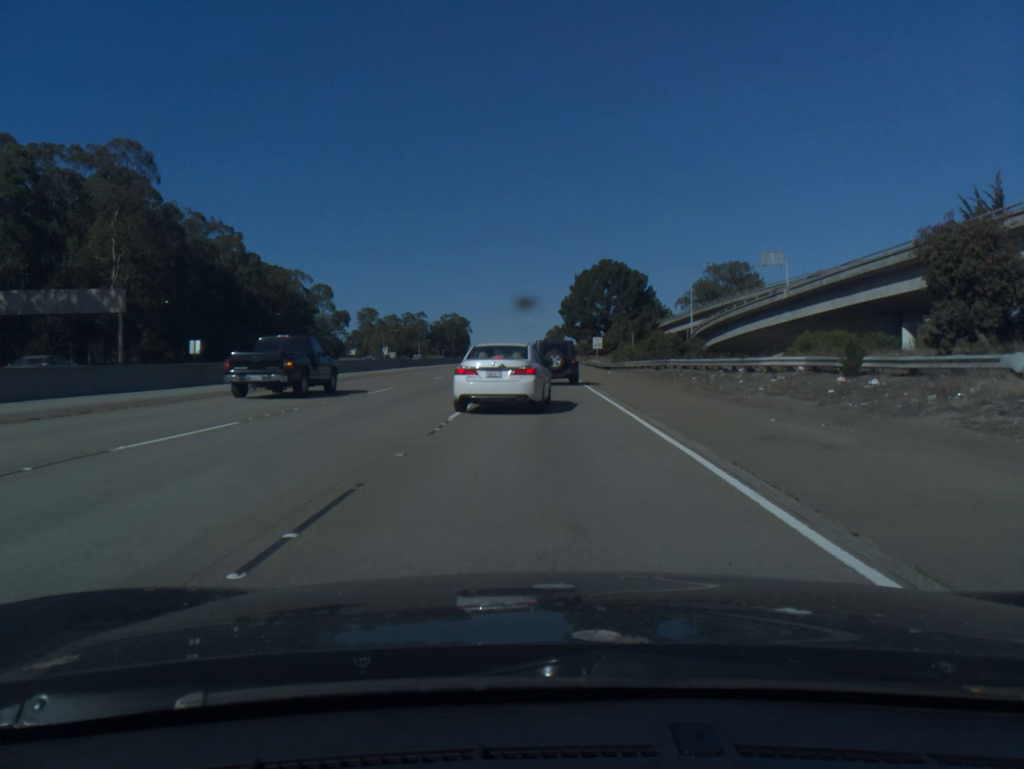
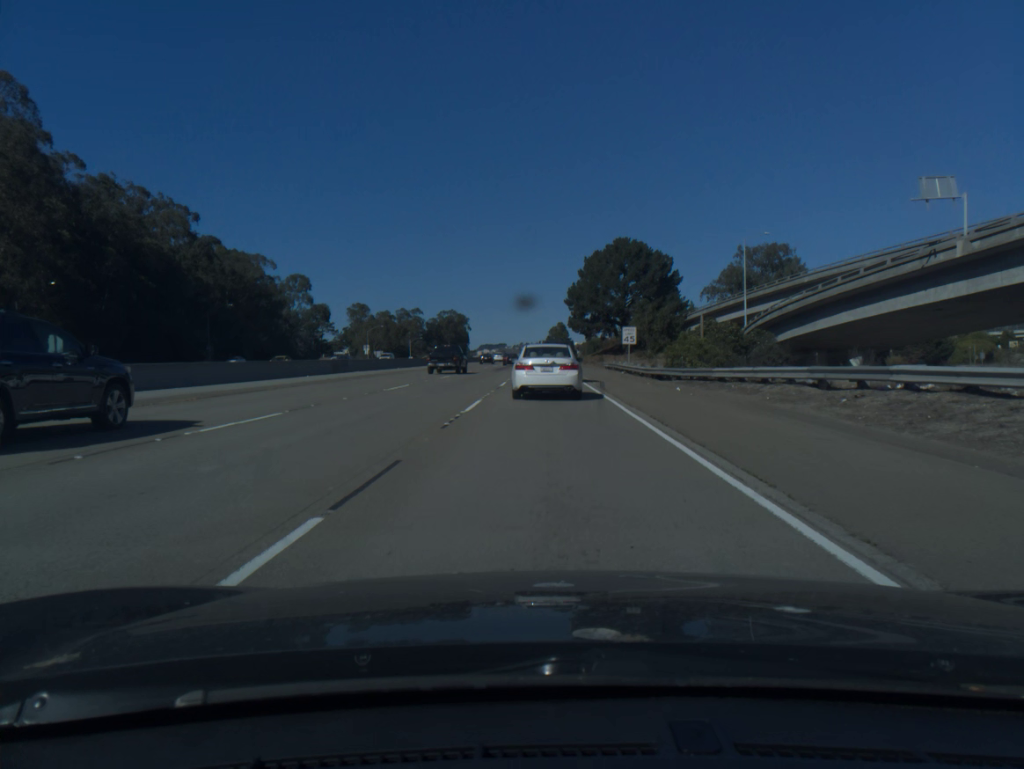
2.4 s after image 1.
(0.0, +27.5) m; 0°
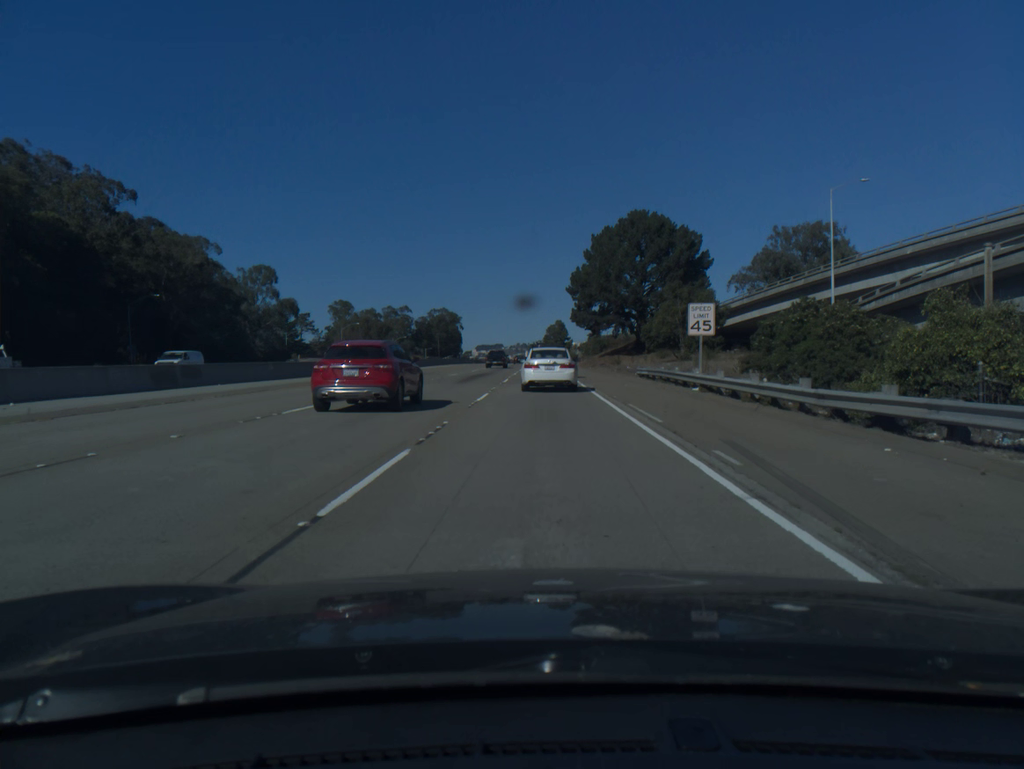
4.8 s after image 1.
(+0.1, +24.3) m; 0°
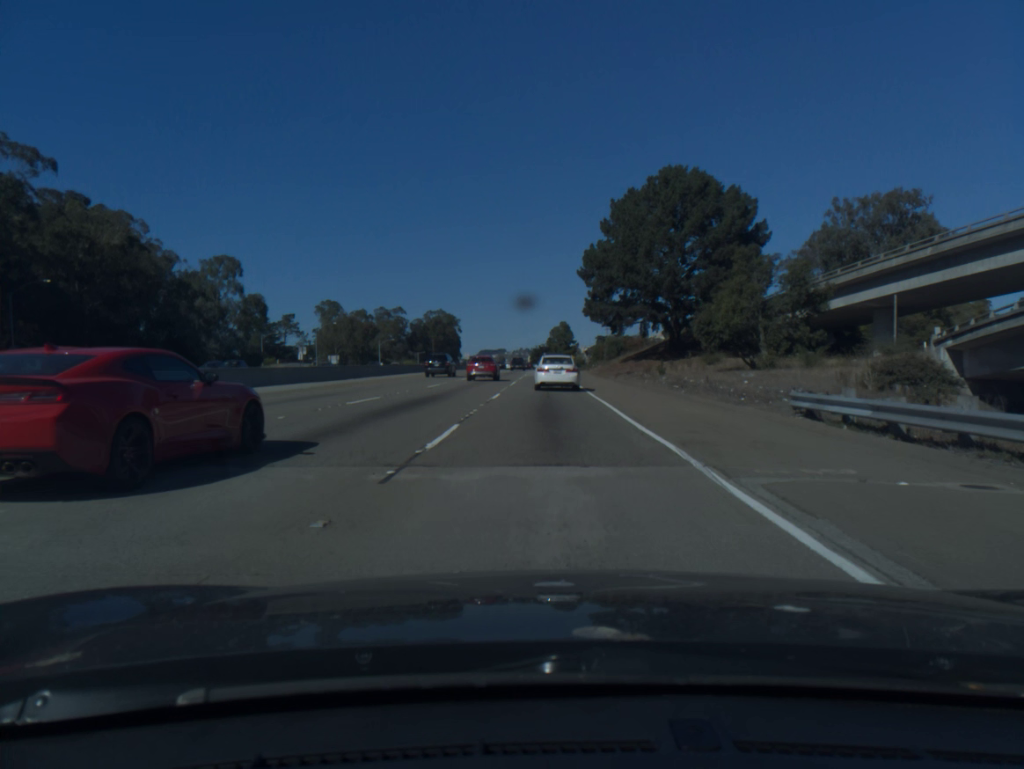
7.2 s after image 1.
(-0.1, +24.8) m; 0°
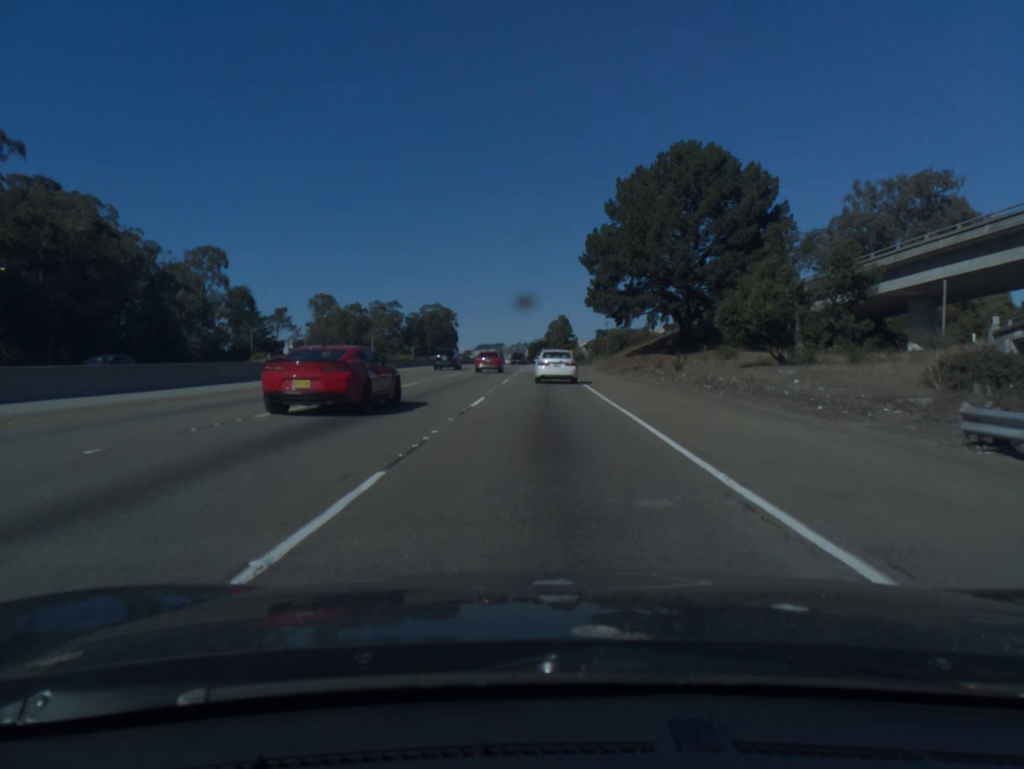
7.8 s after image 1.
(0.0, +6.7) m; 0°
